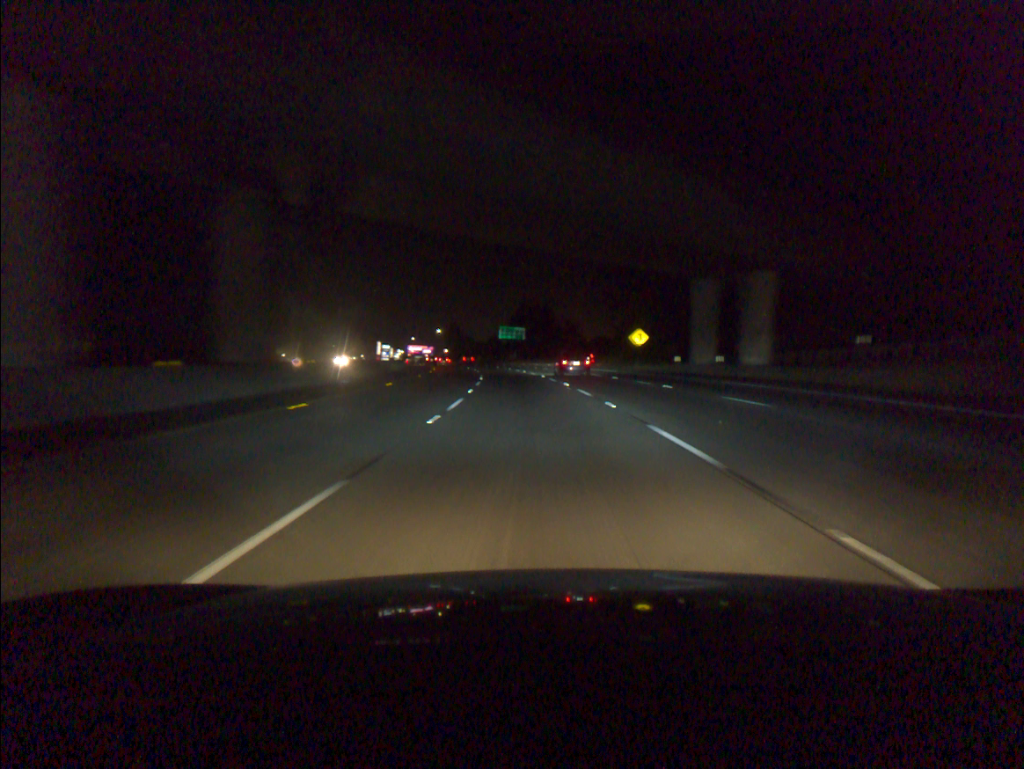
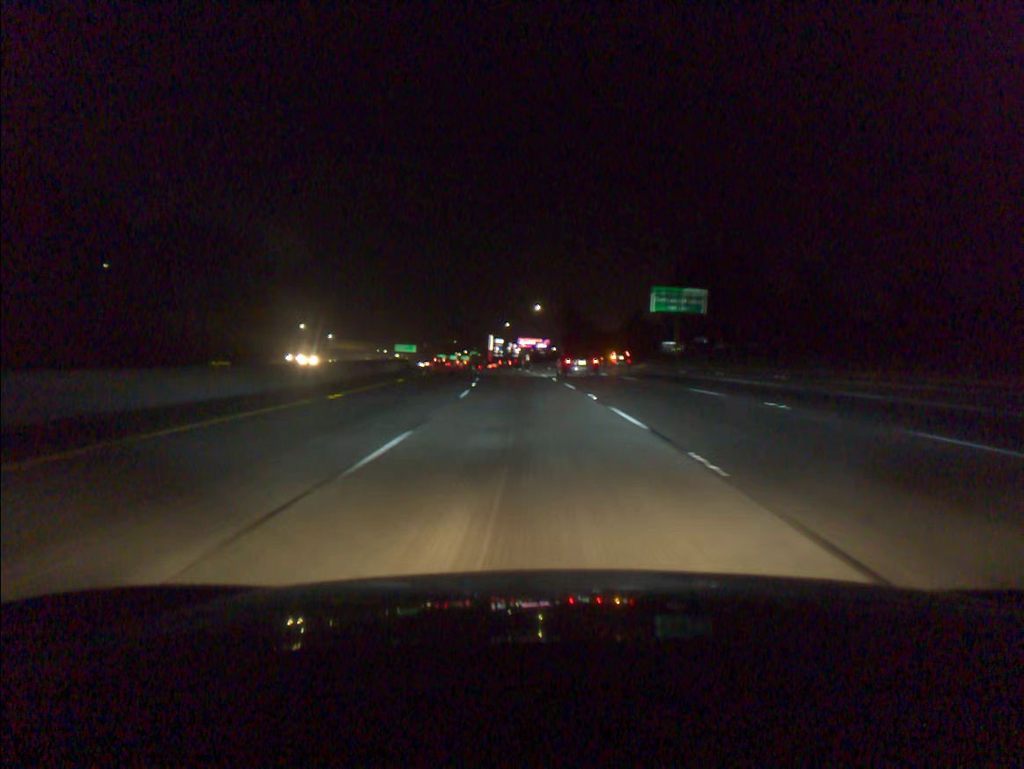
(-7.5, +97.5) m; -9°
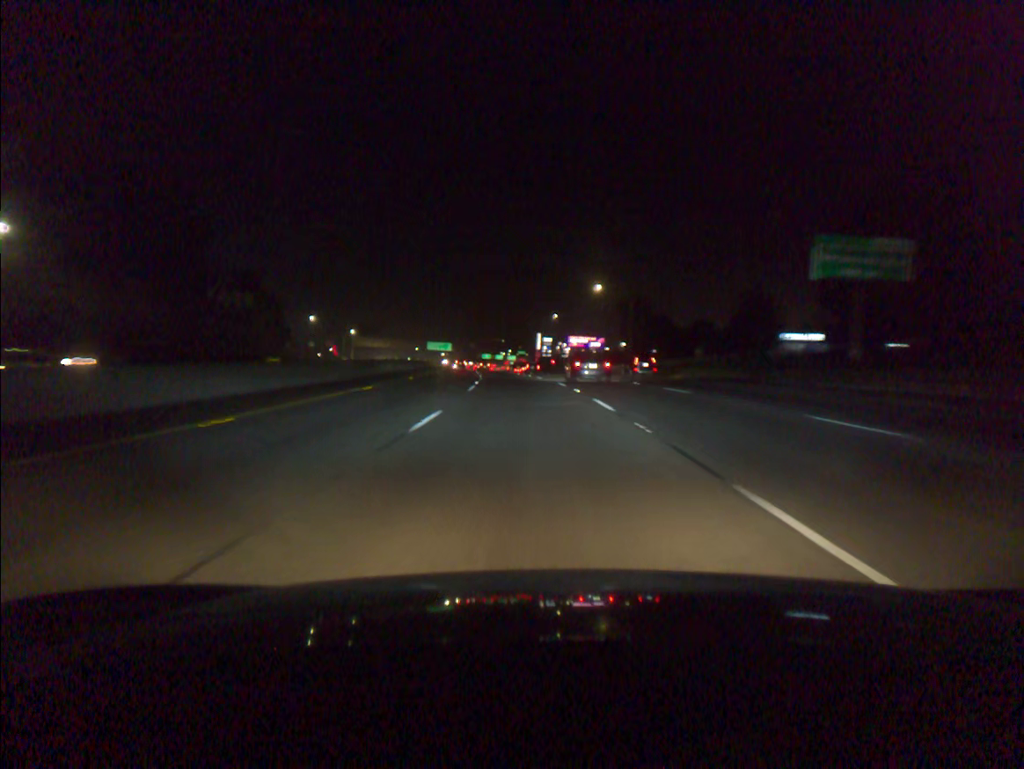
(-1.3, +39.1) m; -4°
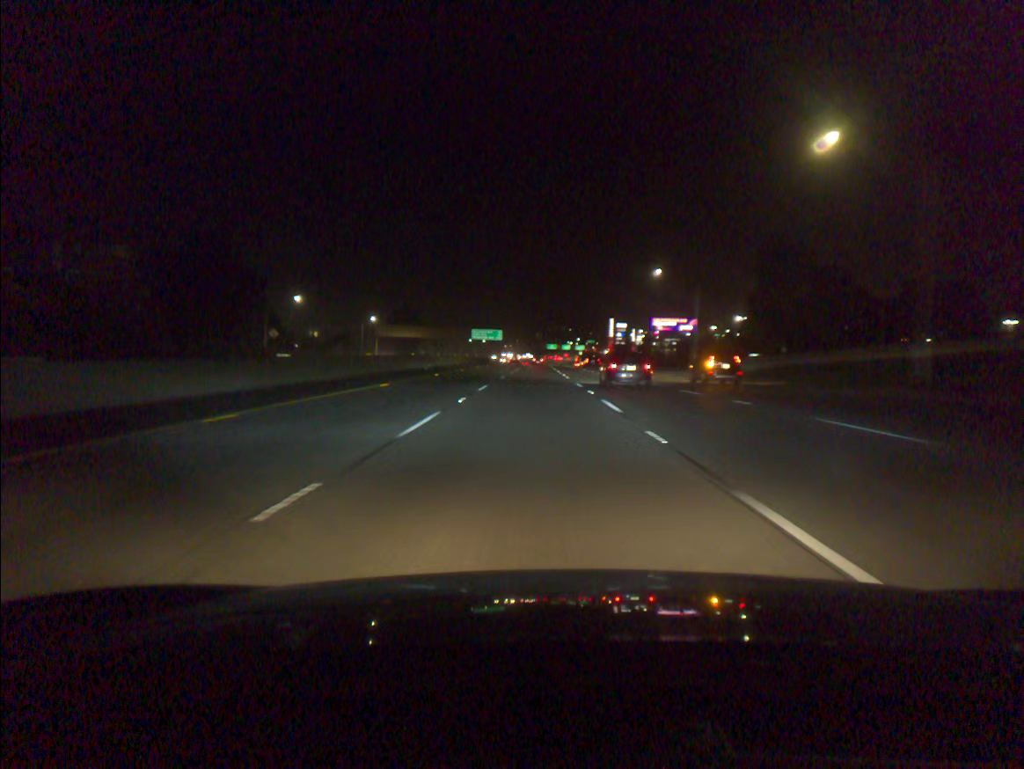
(-2.5, +58.7) m; -5°
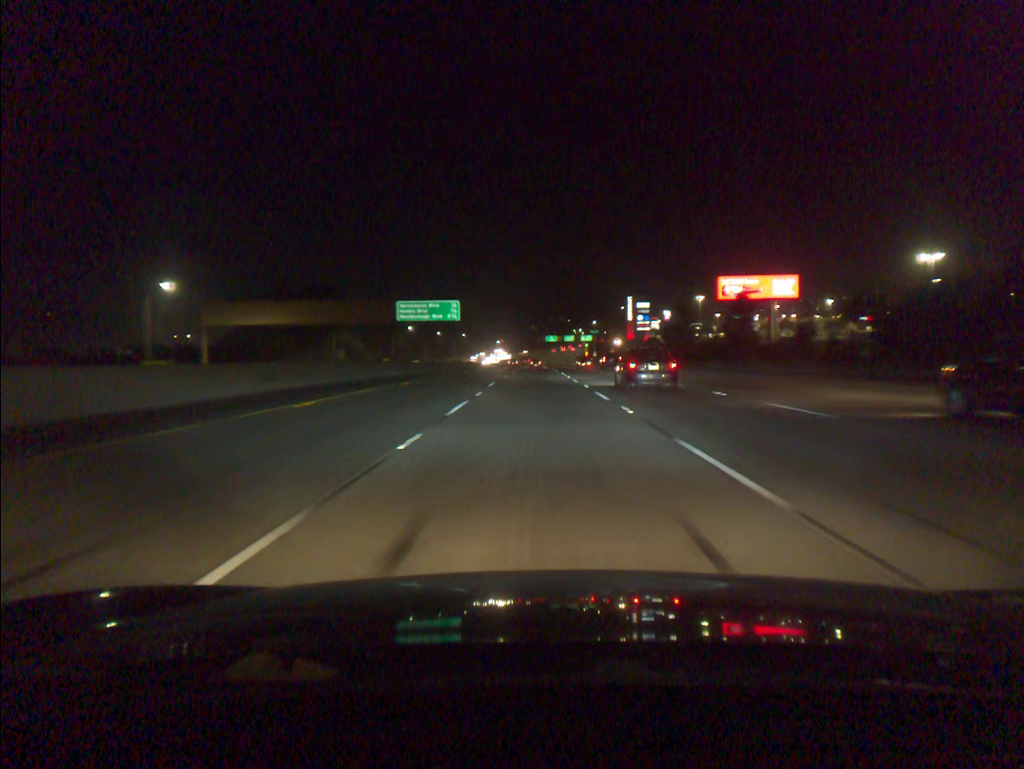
(-0.6, +97.9) m; 0°
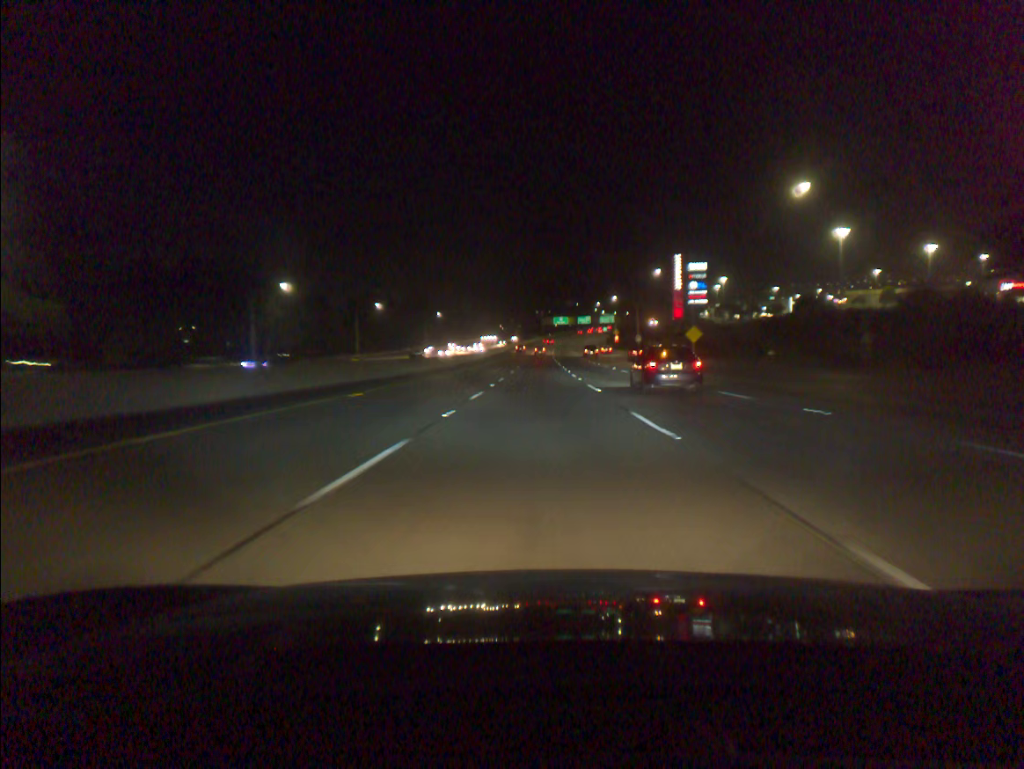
(-0.6, +97.0) m; 0°
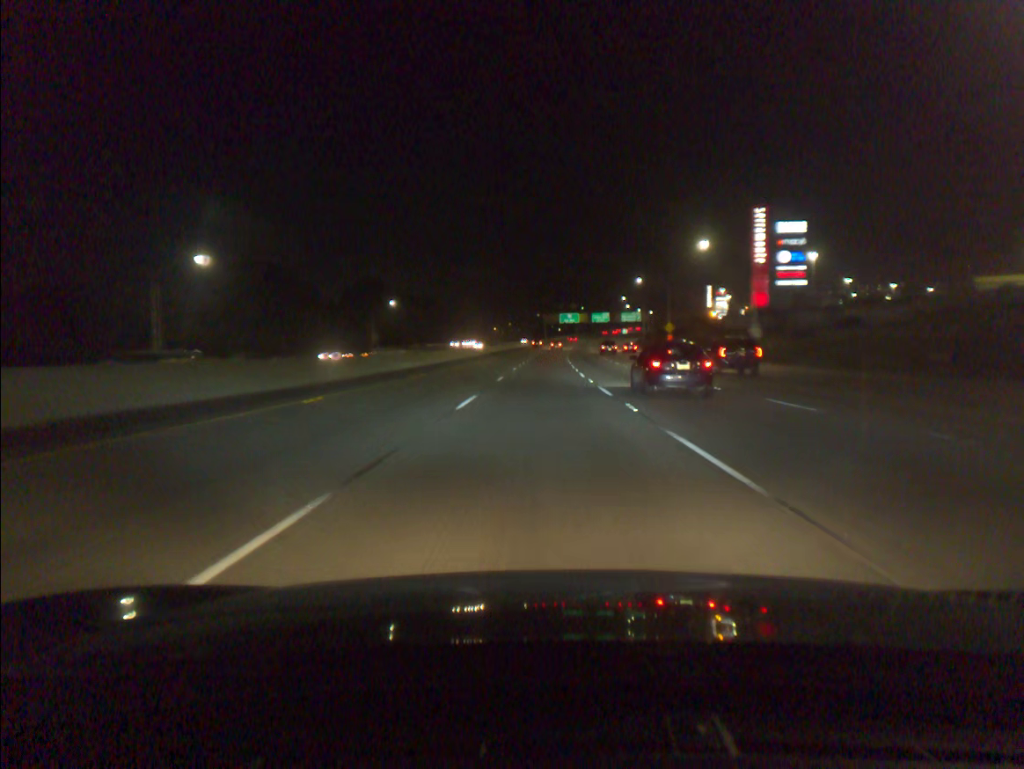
(-0.2, +77.9) m; 0°
